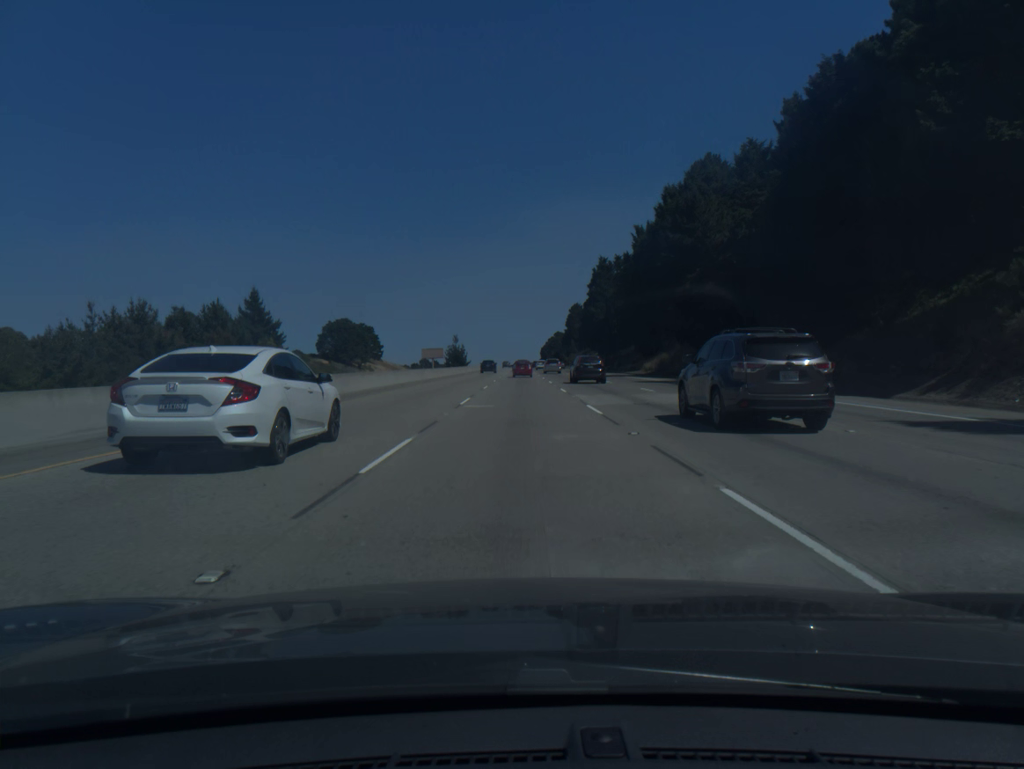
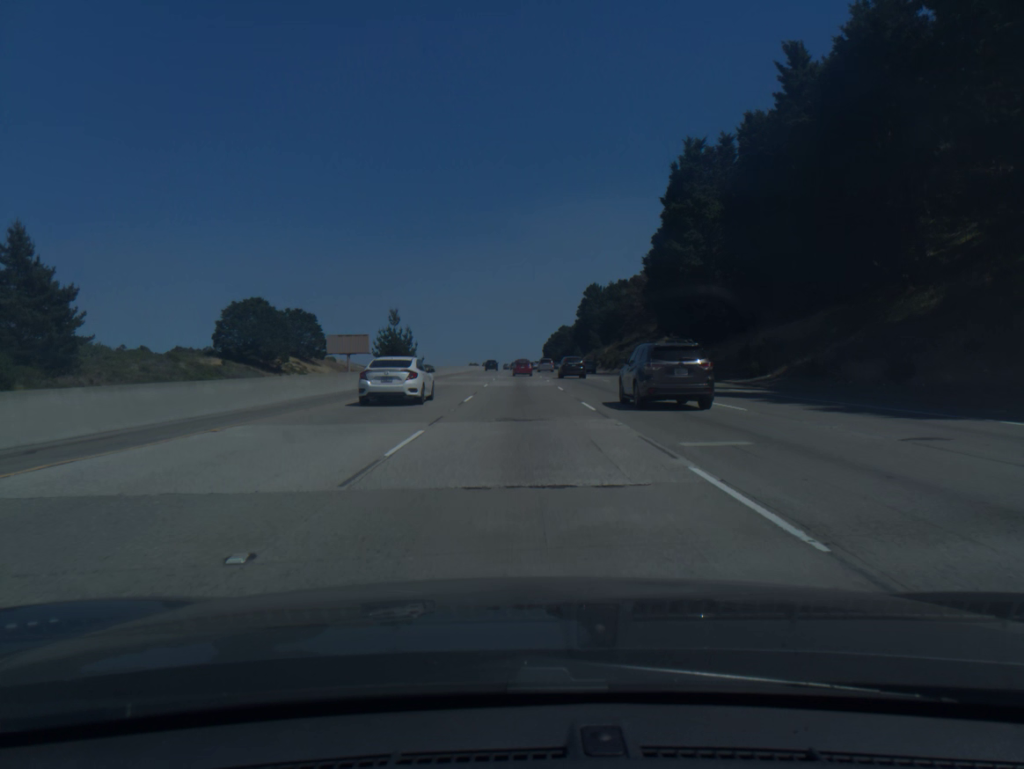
(0.0, +86.6) m; 0°
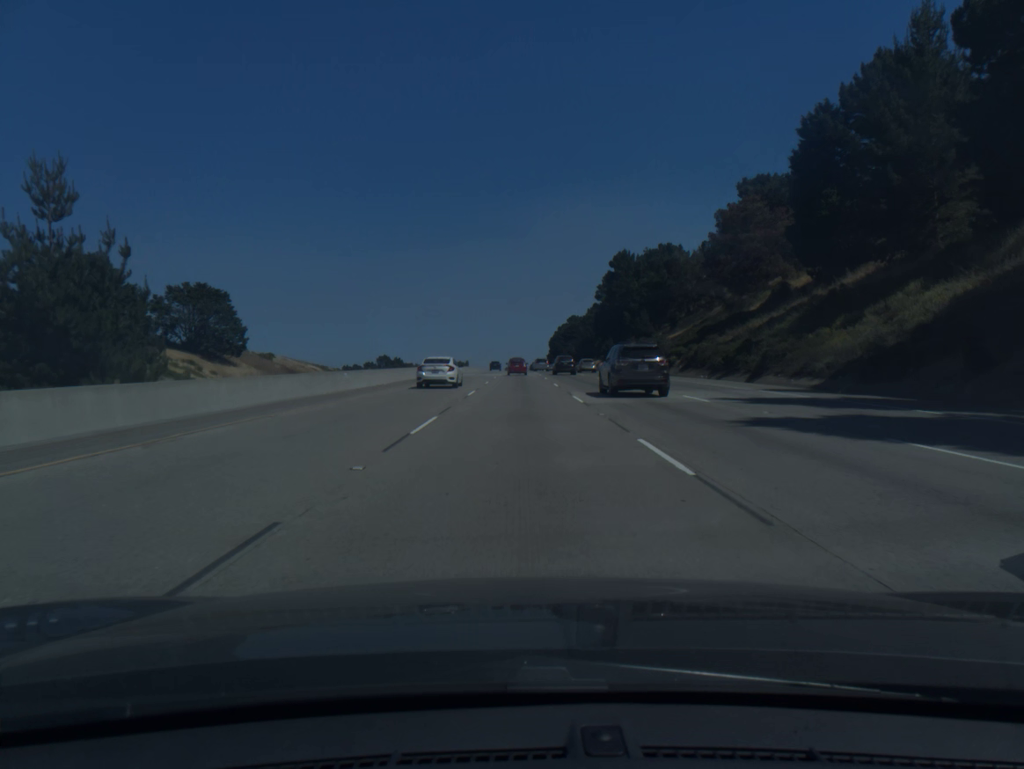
(-0.1, +69.8) m; 0°
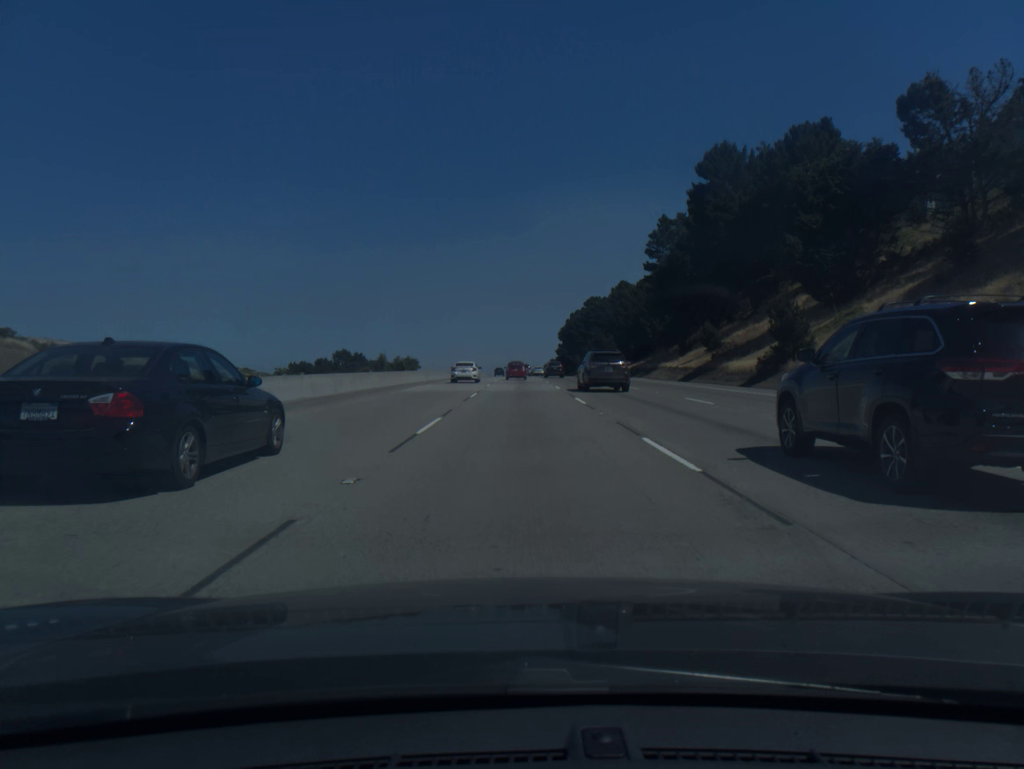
(+0.1, +87.6) m; 0°
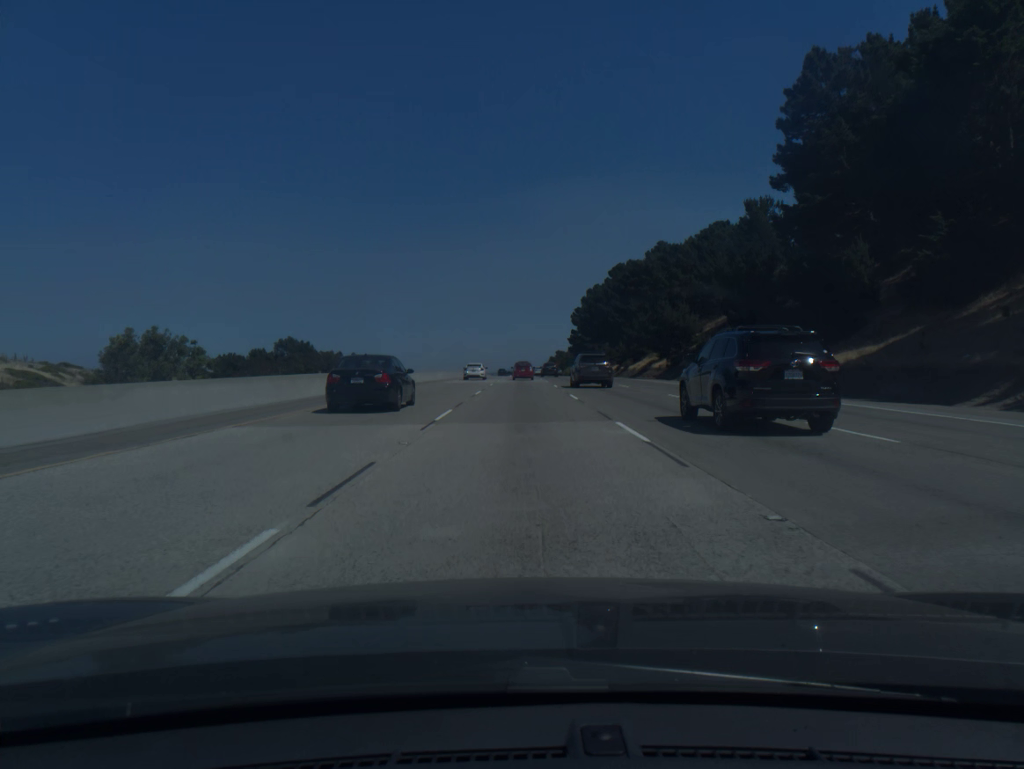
(0.0, +70.0) m; 0°
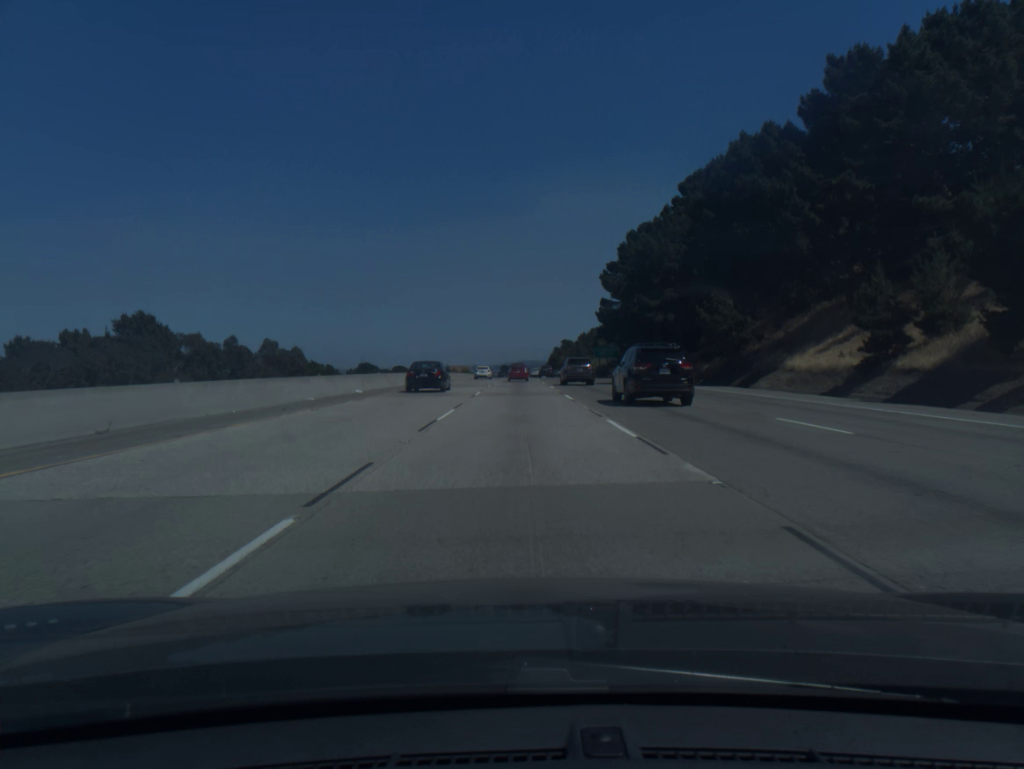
(0.0, +87.1) m; 0°
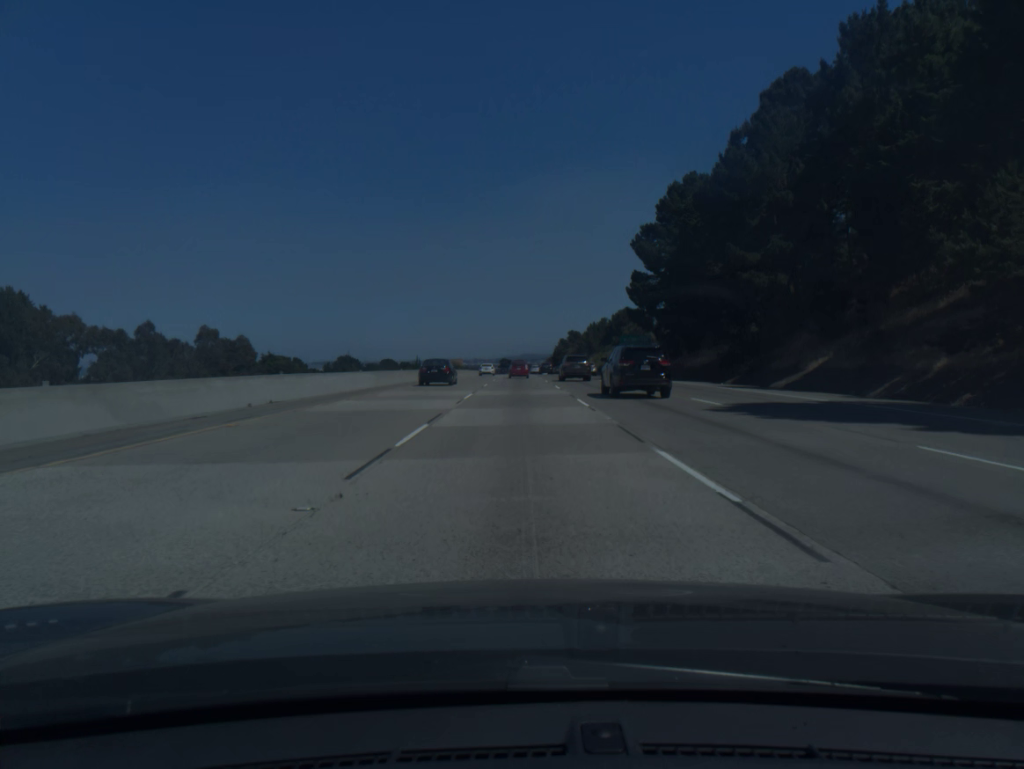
(-0.1, +34.9) m; 0°
